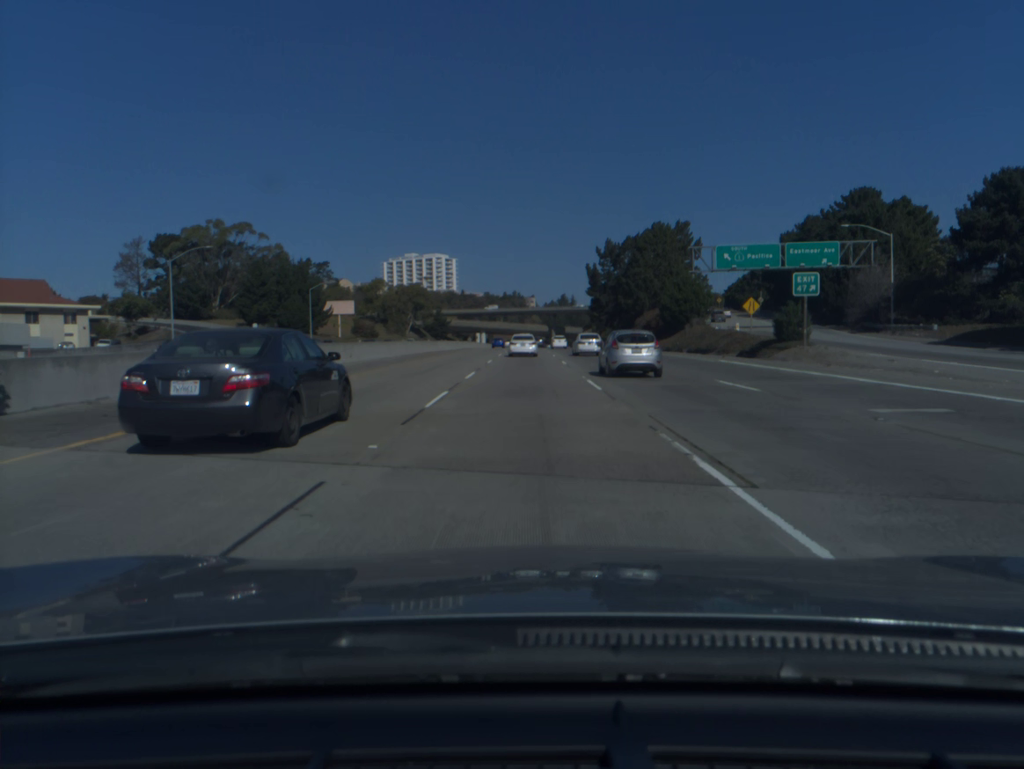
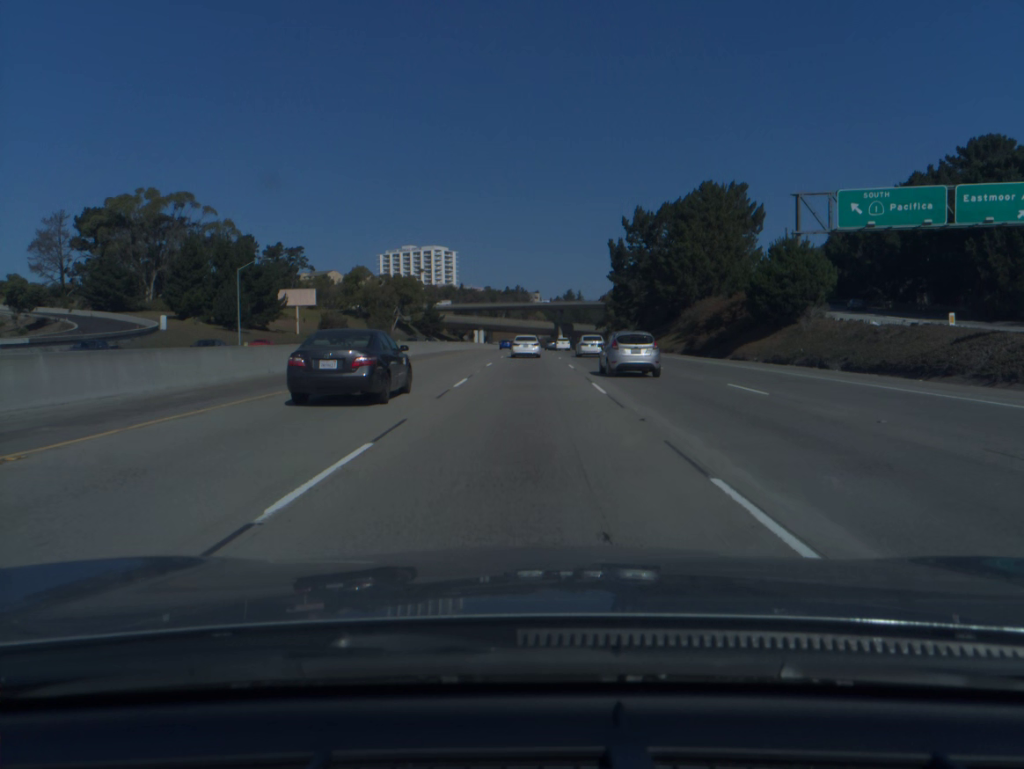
(-0.1, +32.4) m; 0°
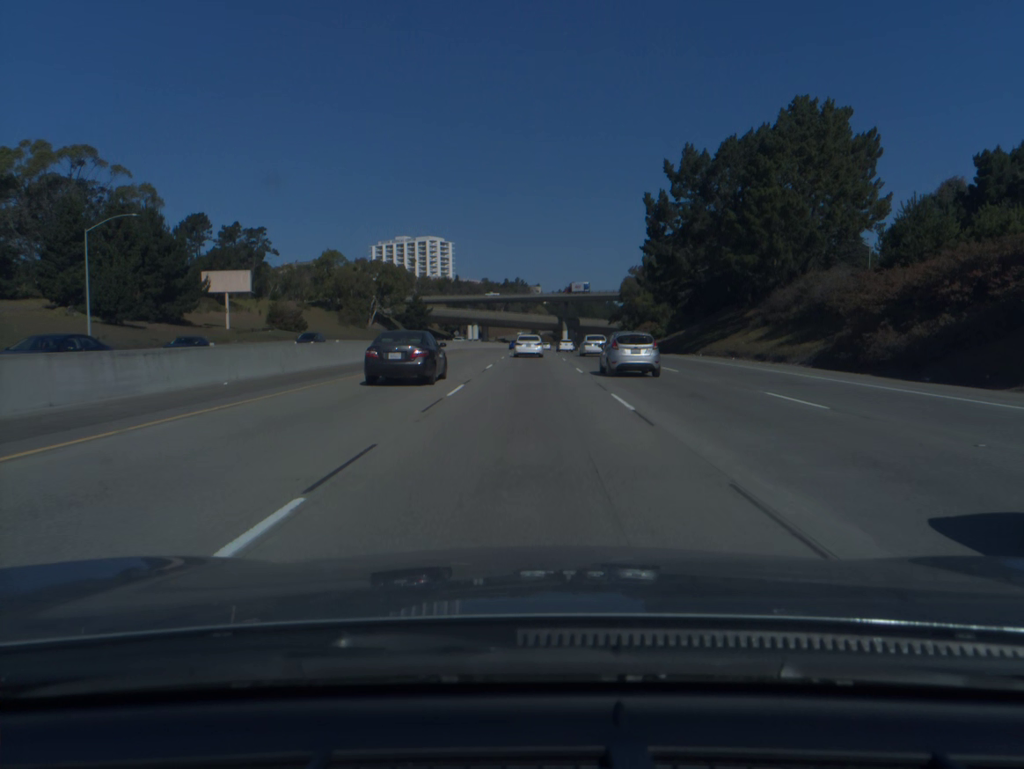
(0.0, +32.3) m; 0°
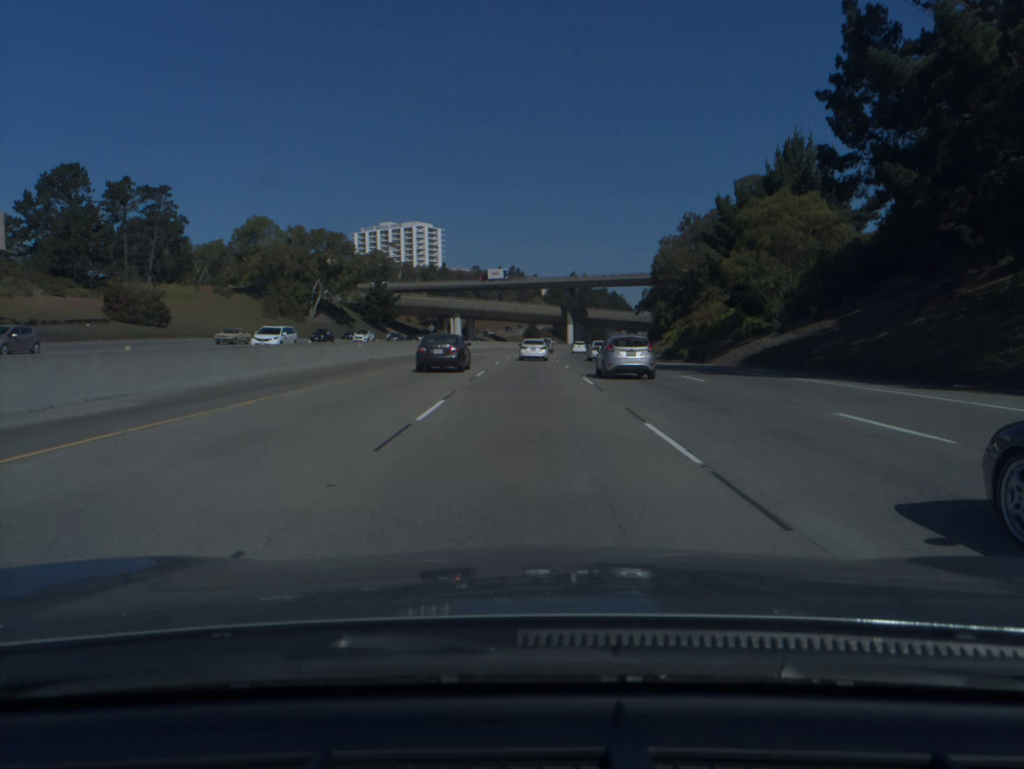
(+0.1, +48.5) m; 0°
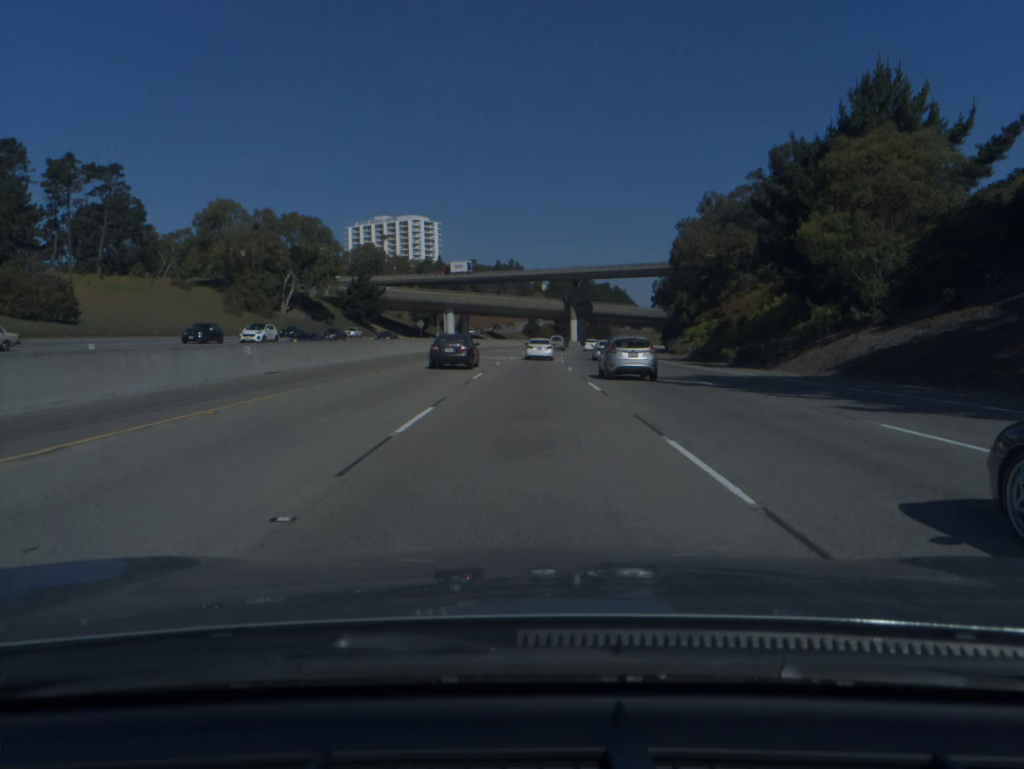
(0.0, +16.3) m; 0°
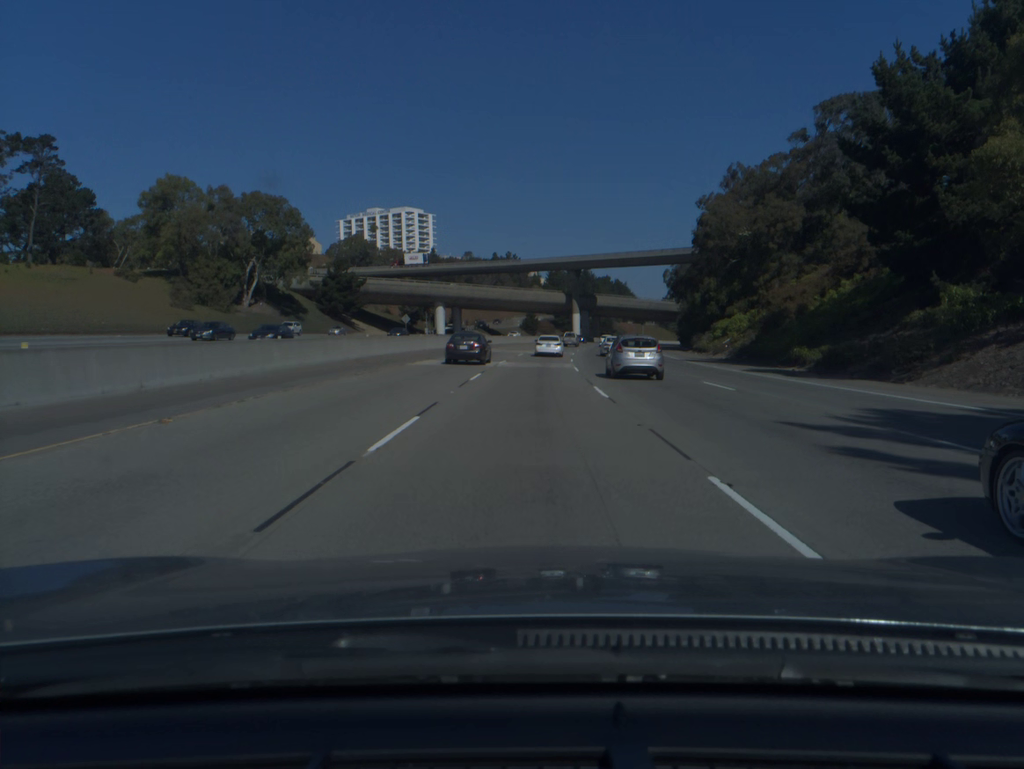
(0.0, +16.3) m; 0°
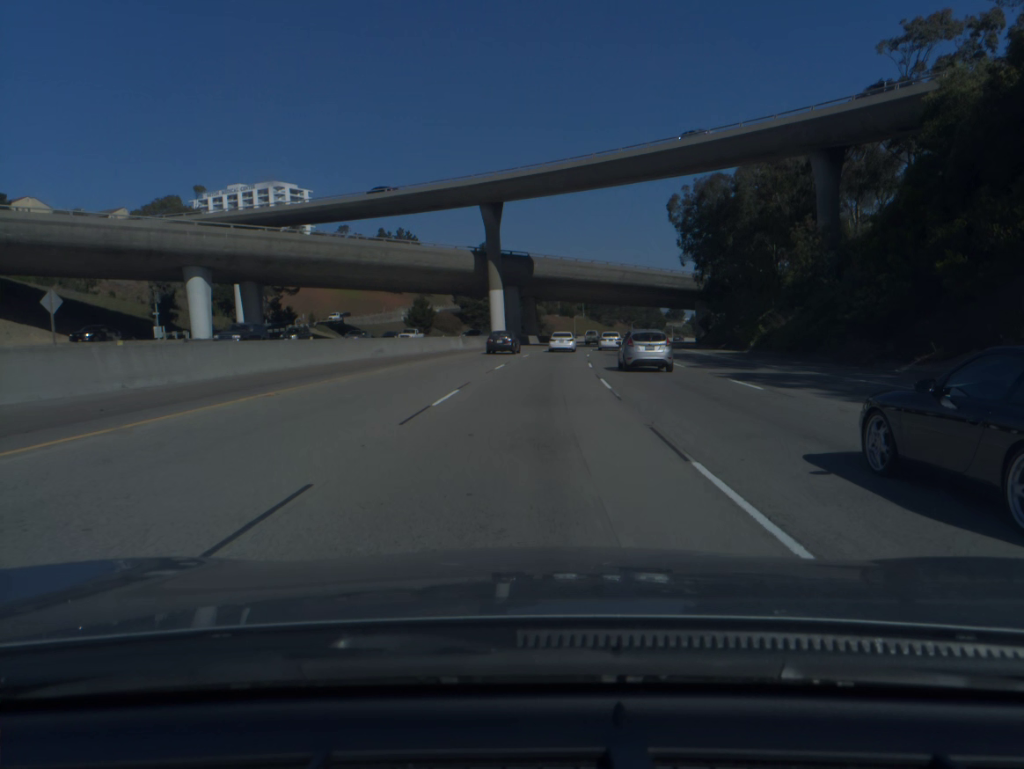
(+3.3, +82.1) m; +6°
